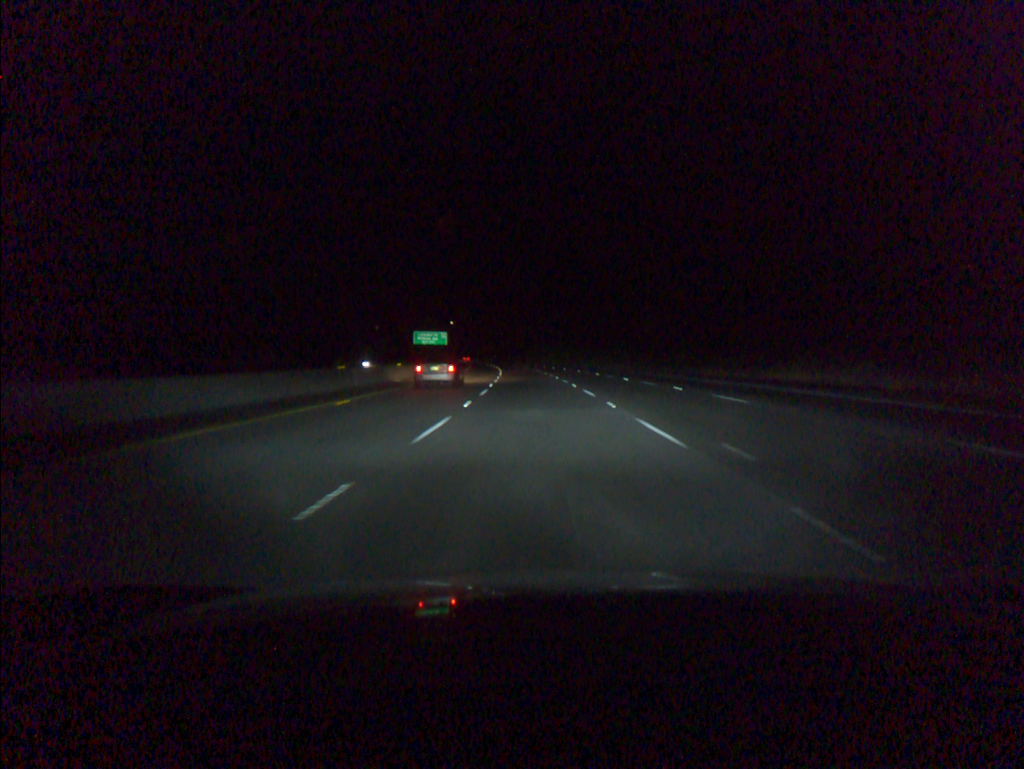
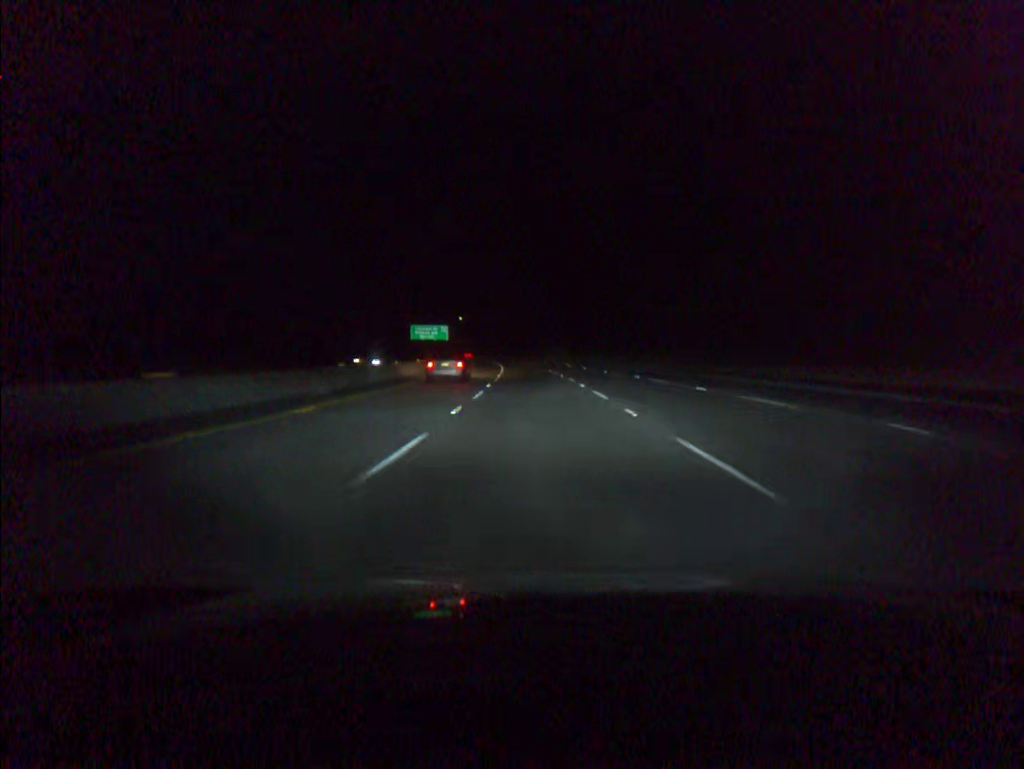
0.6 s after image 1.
(-0.1, +18.3) m; -1°
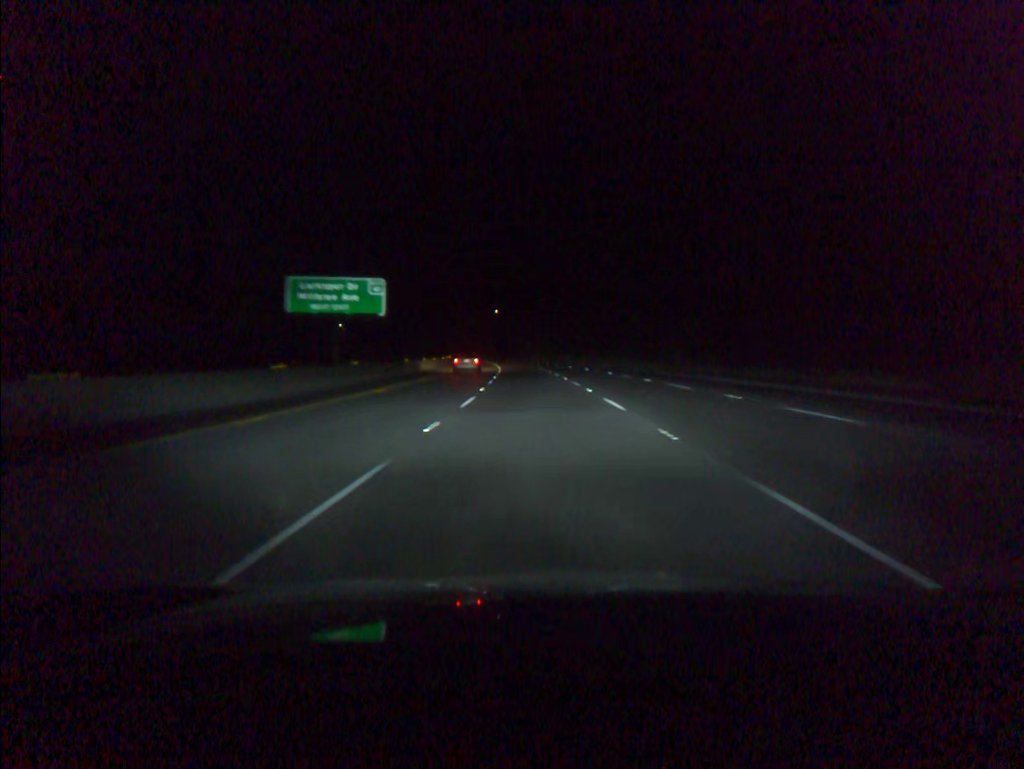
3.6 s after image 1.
(-3.0, +91.5) m; -3°
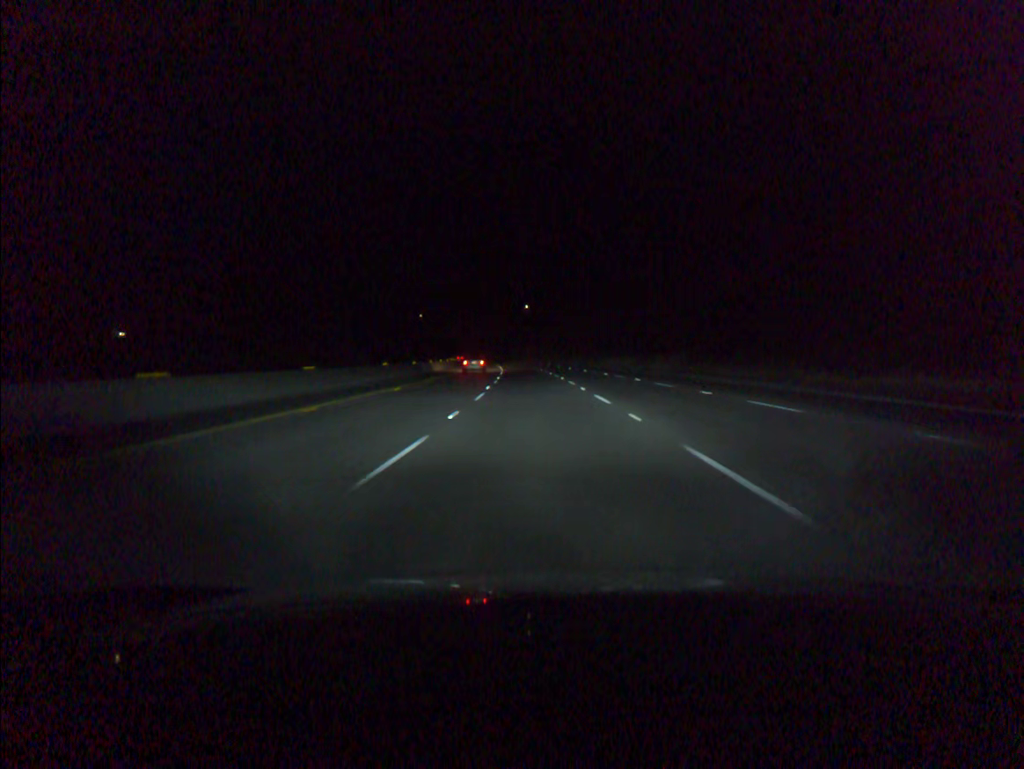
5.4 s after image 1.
(-1.2, +55.0) m; -3°
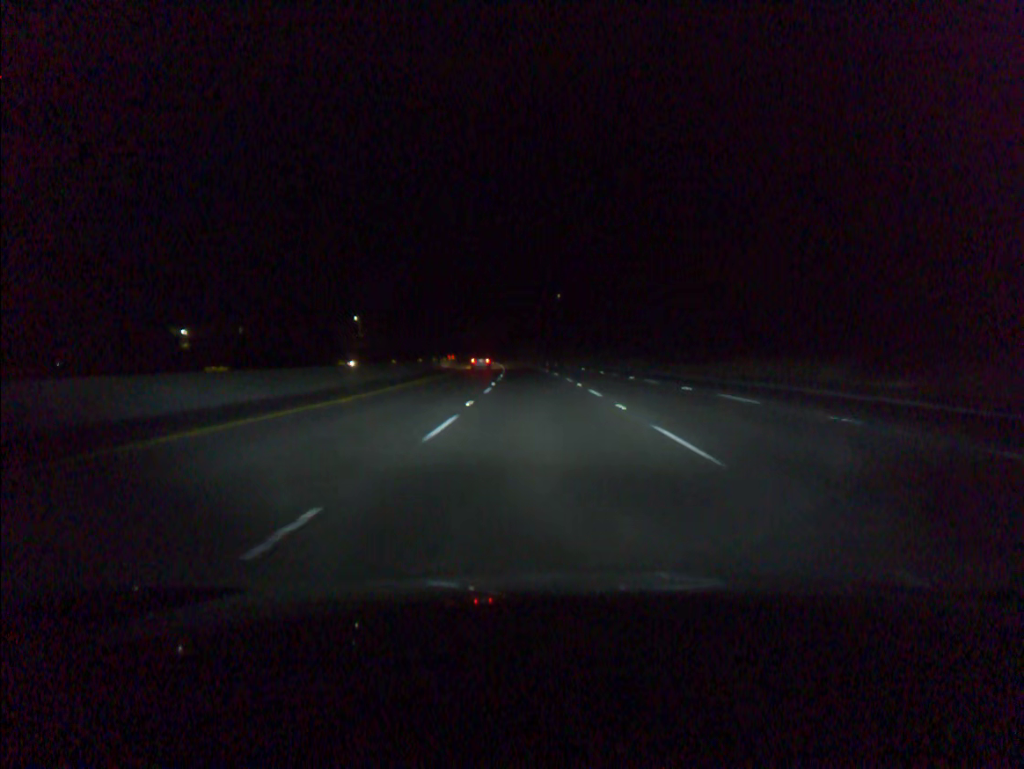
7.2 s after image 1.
(-1.1, +55.0) m; -2°
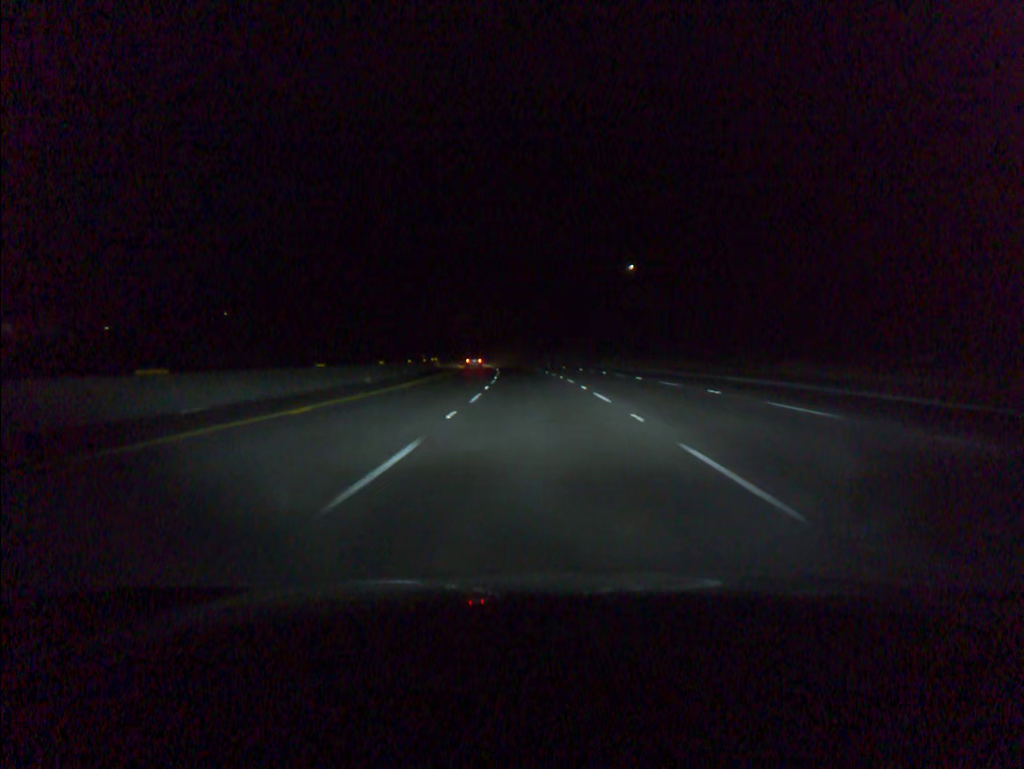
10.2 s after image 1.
(-2.7, +91.6) m; -4°
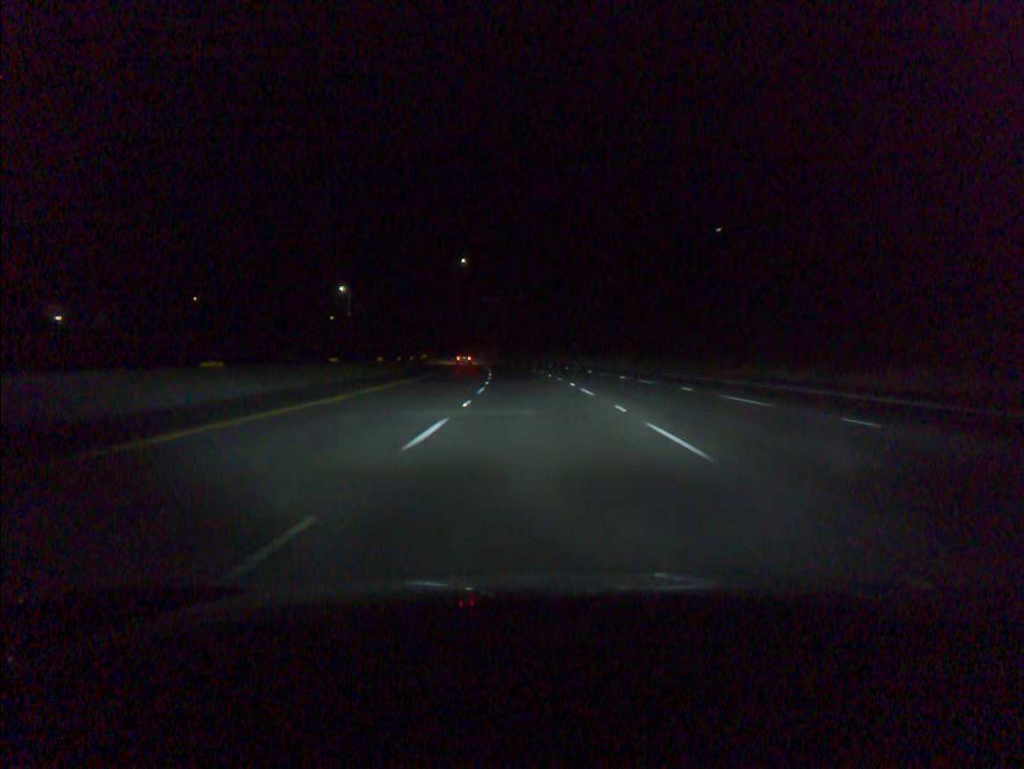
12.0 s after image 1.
(-1.4, +54.9) m; -3°
